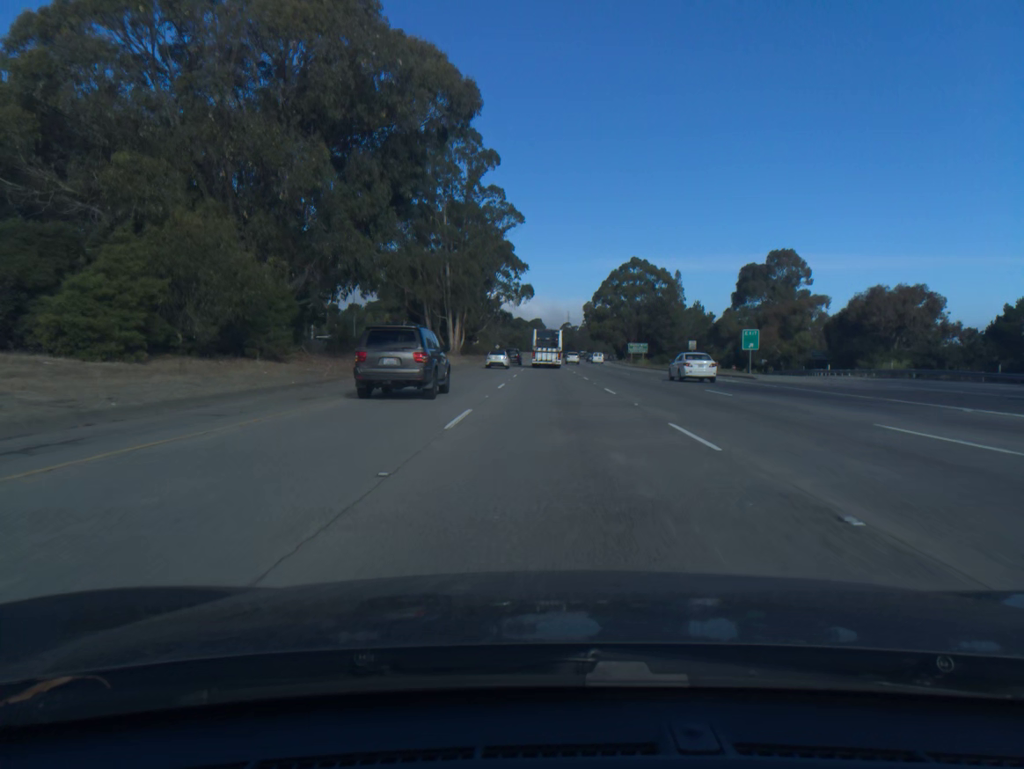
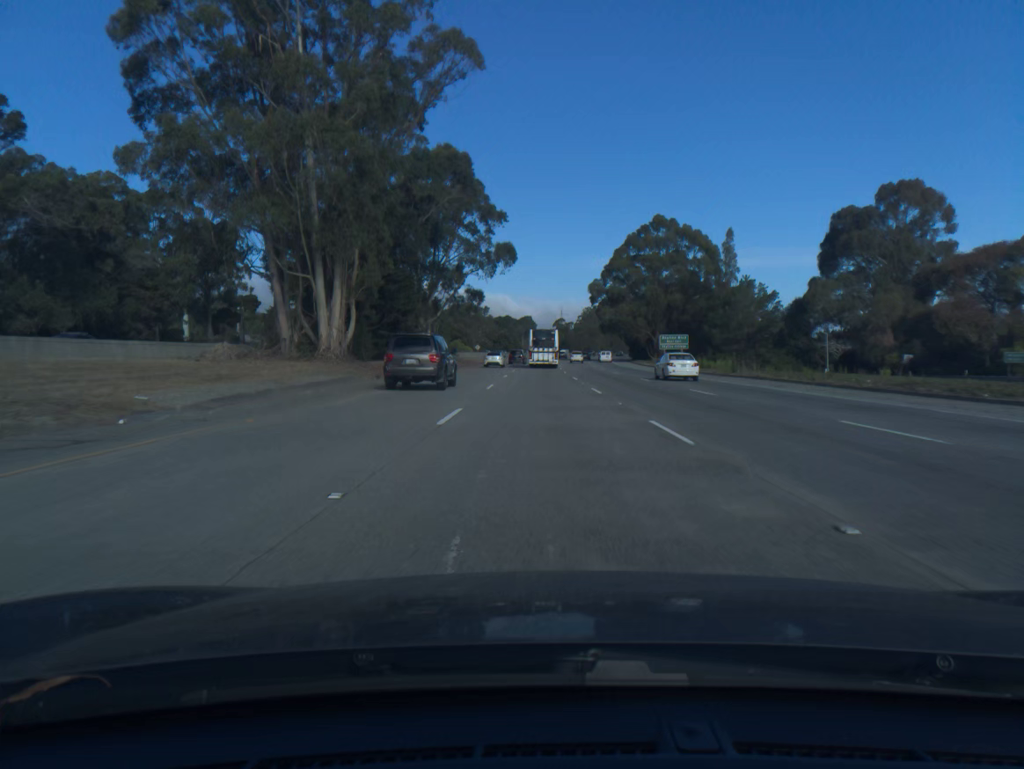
(+0.4, +57.6) m; +1°
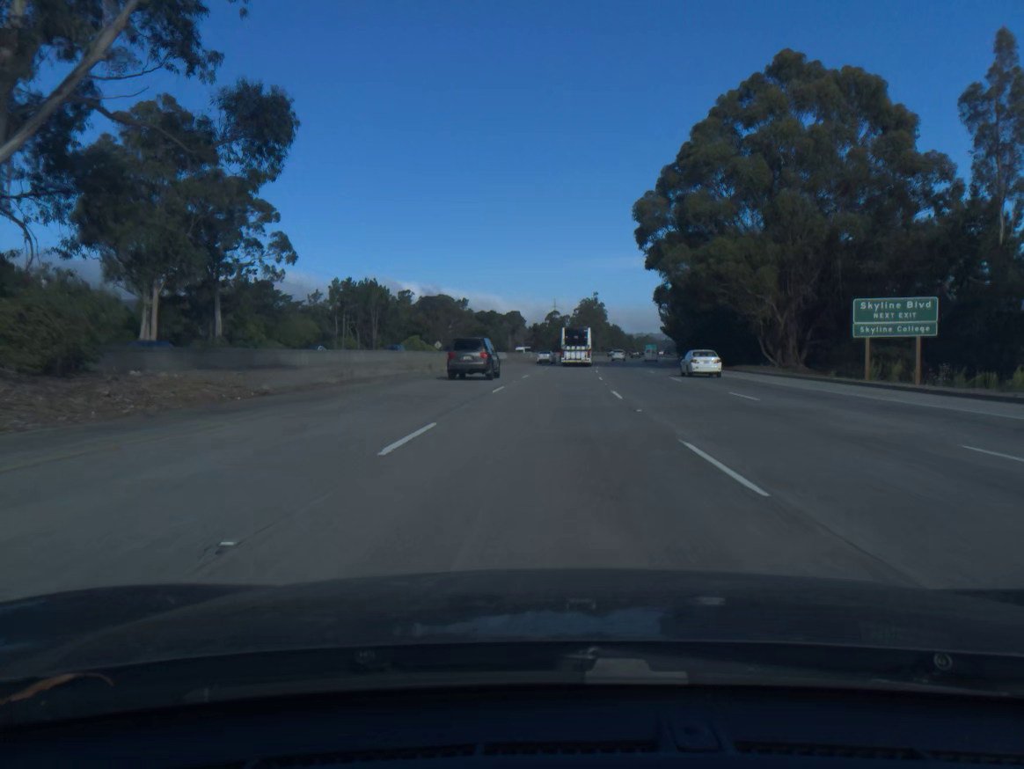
(0.0, +77.0) m; 0°
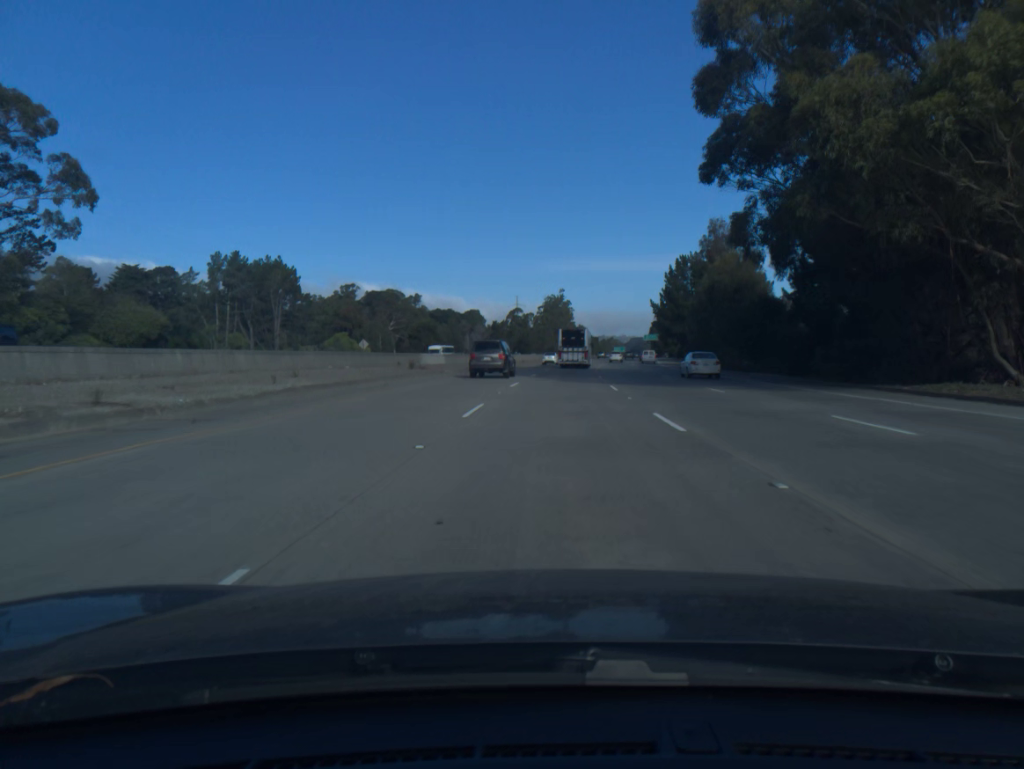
(+0.8, +38.6) m; +3°
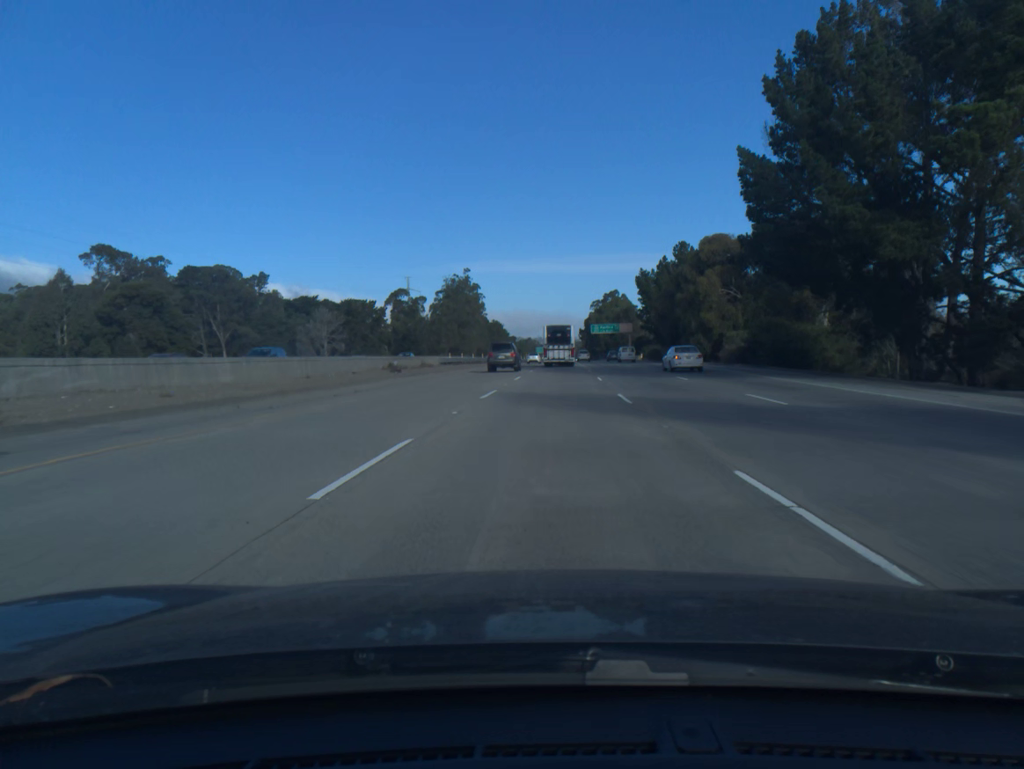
(+5.8, +95.8) m; +6°
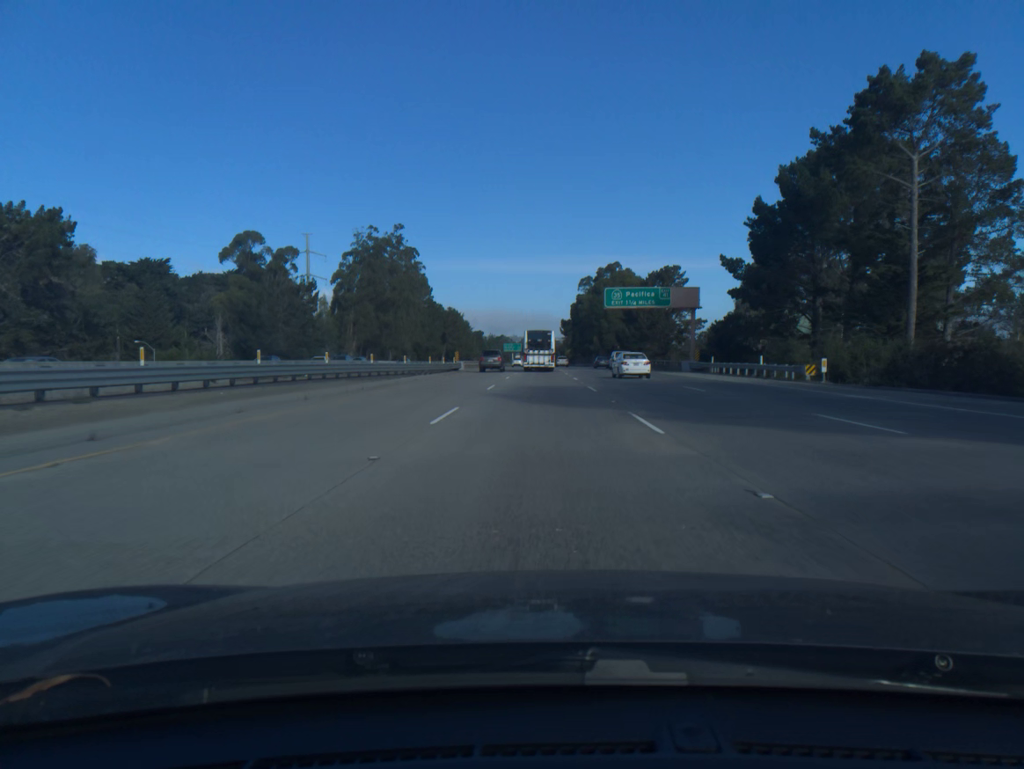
(+2.8, +95.0) m; +2°
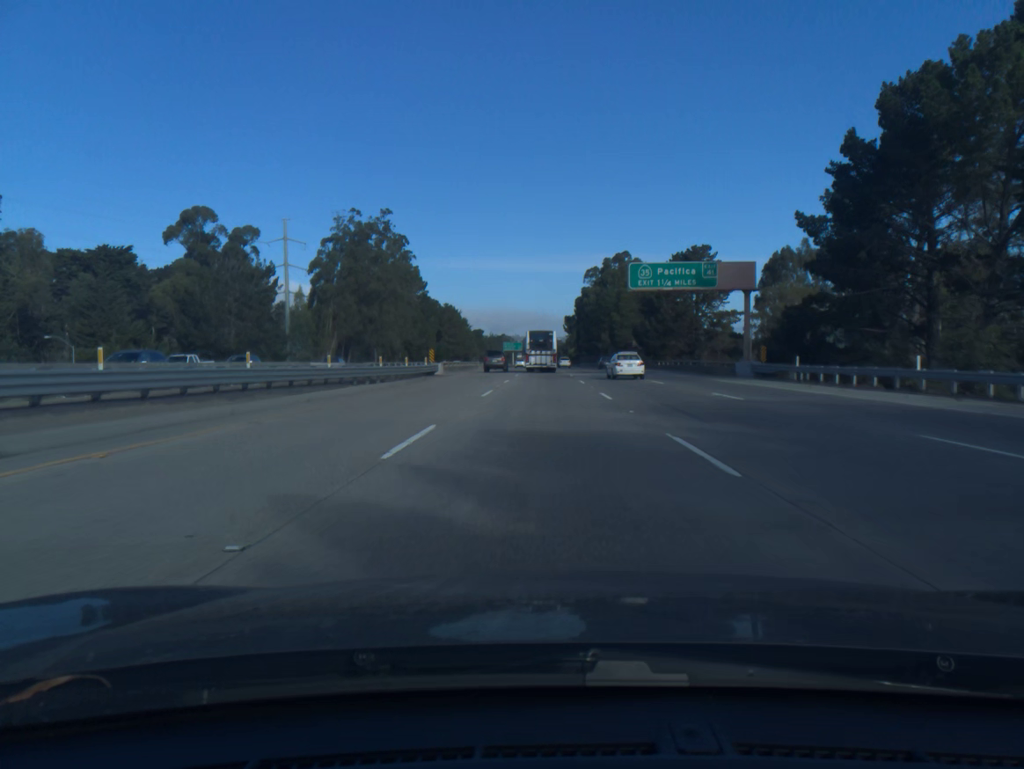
(0.0, +18.9) m; 0°
